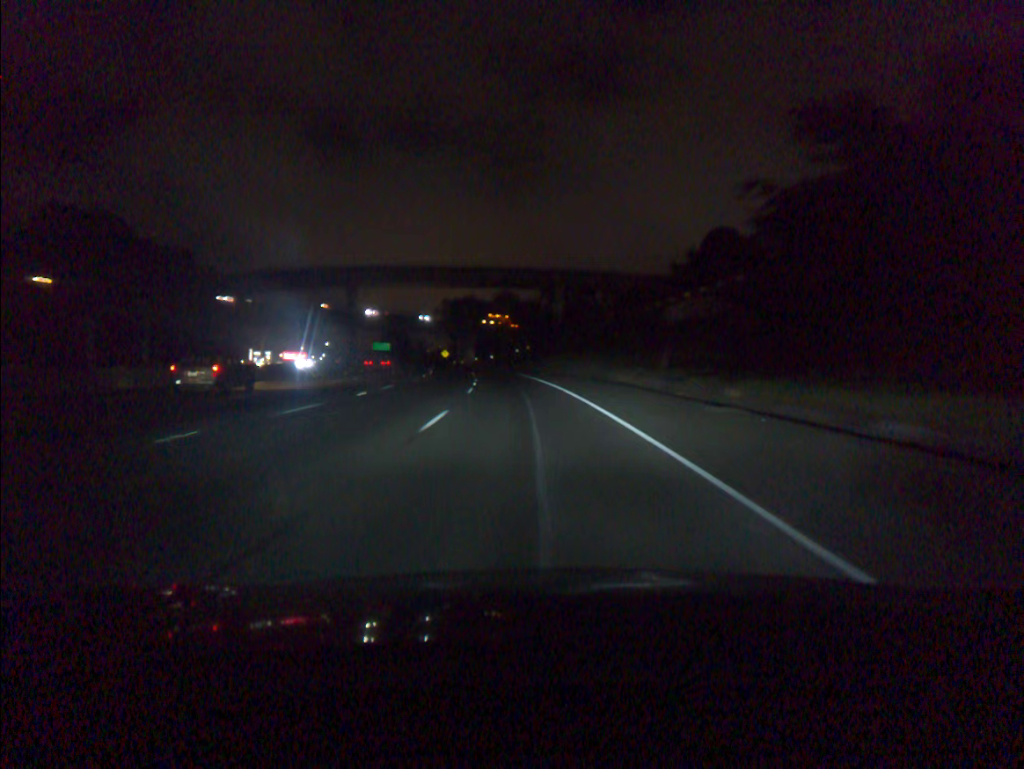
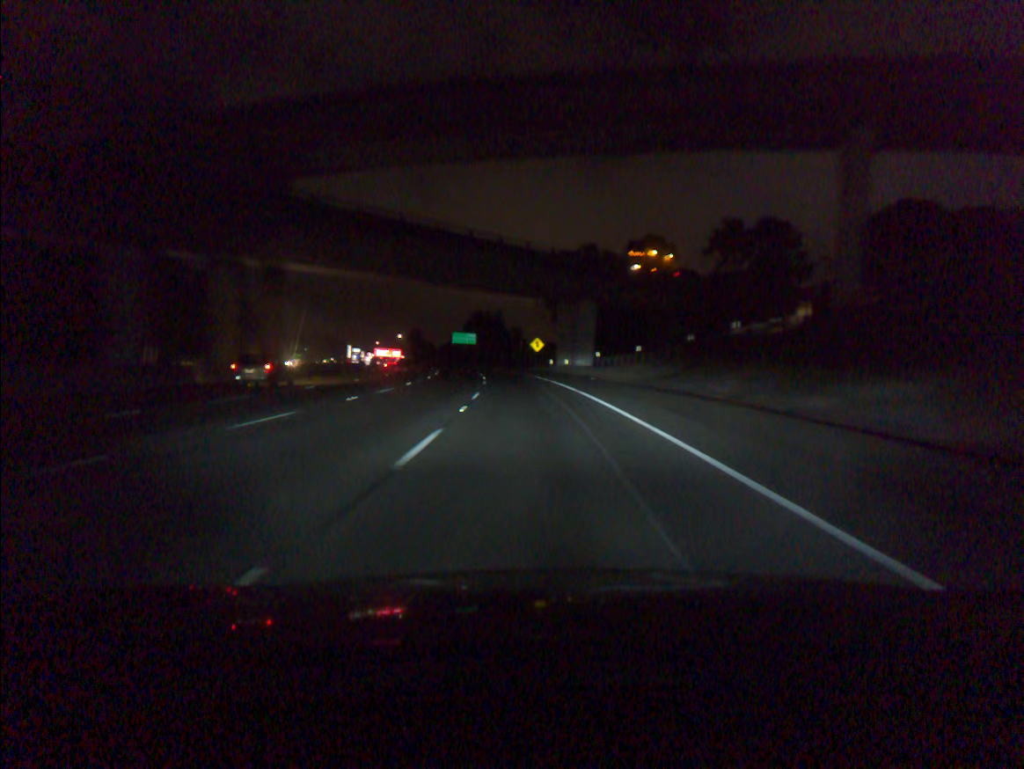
(-7.3, +91.7) m; -9°
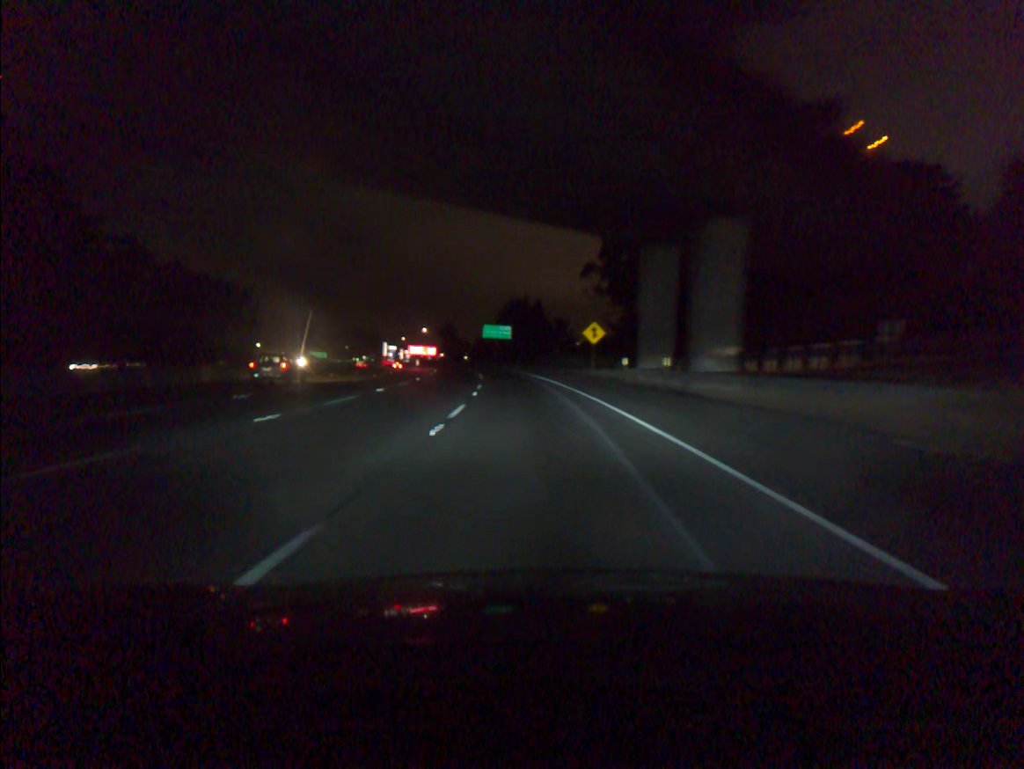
(-1.0, +36.9) m; -3°
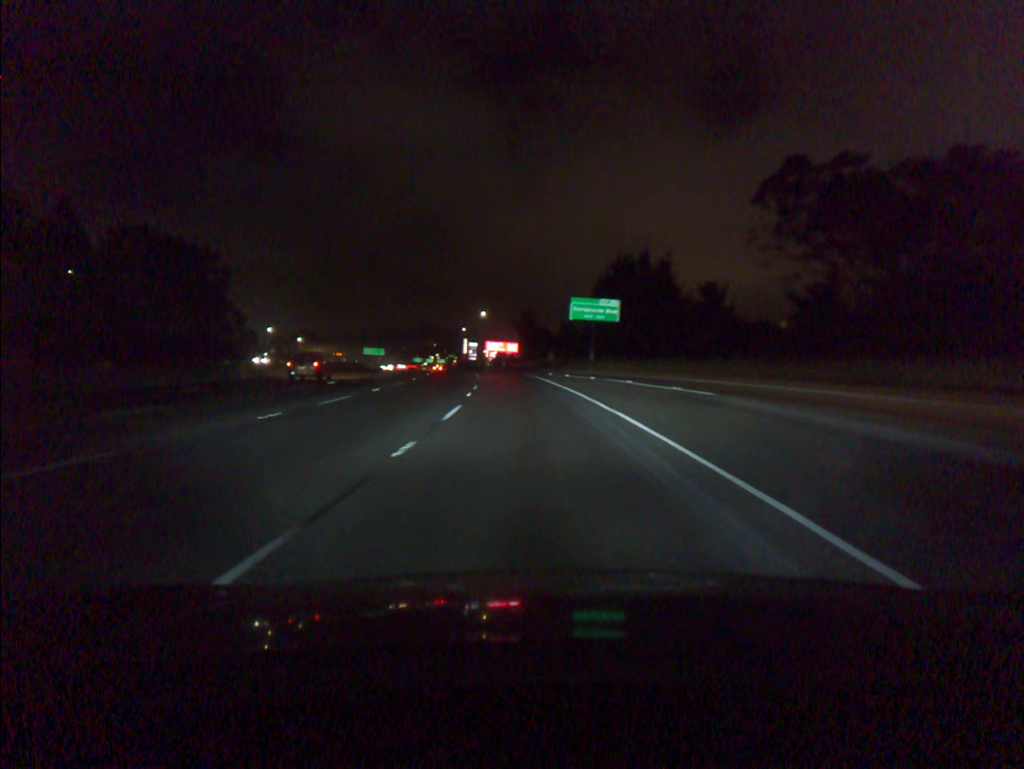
(-4.3, +73.6) m; -7°
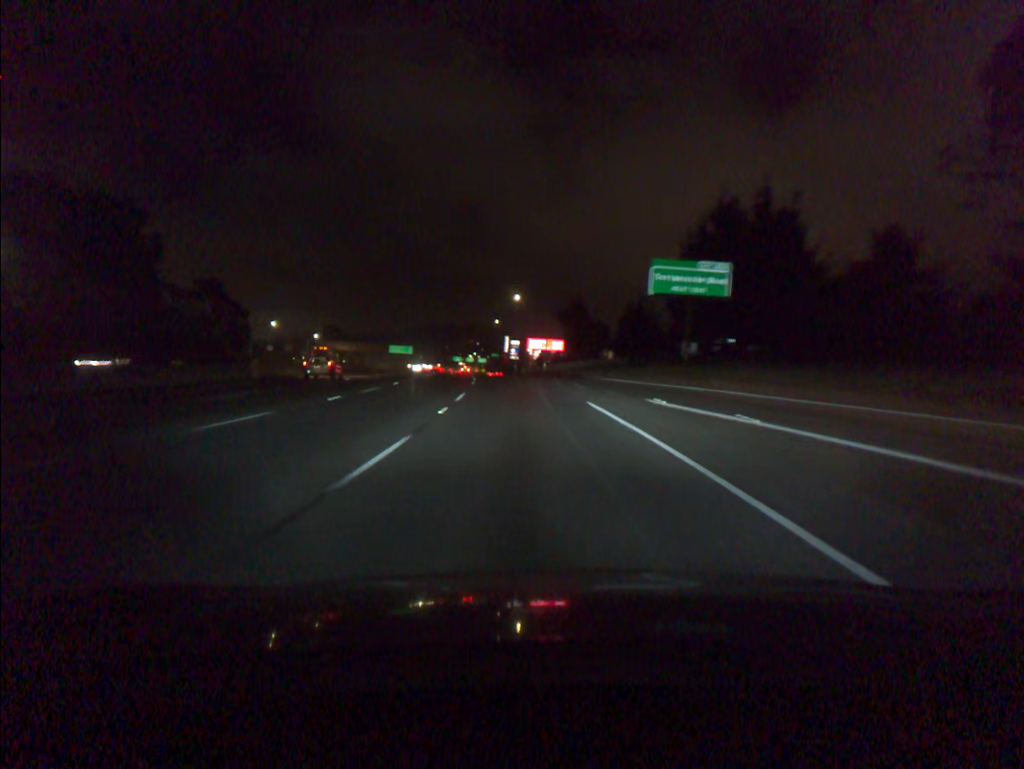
(-1.1, +36.9) m; -3°
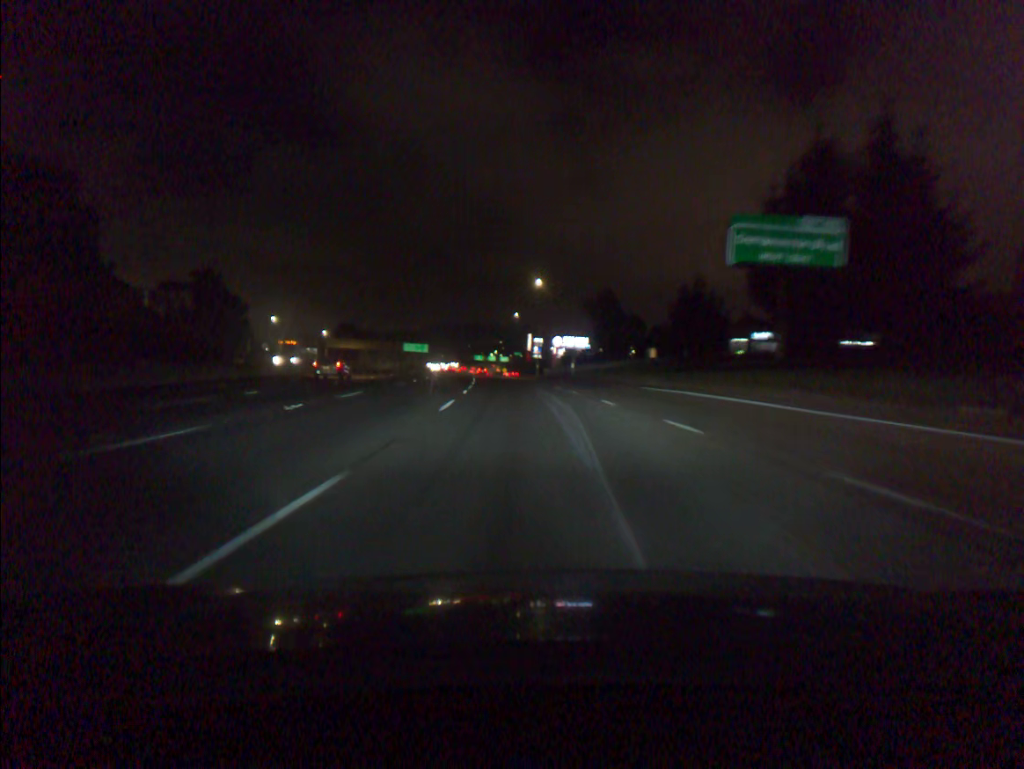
(-0.3, +18.4) m; -2°
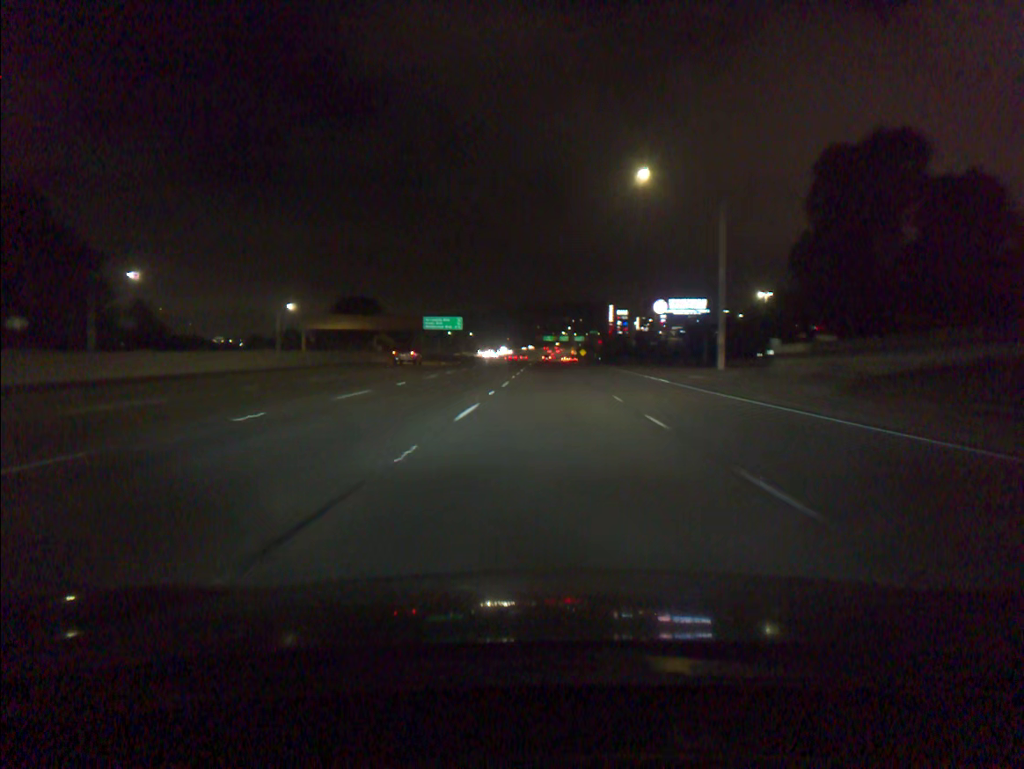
(-5.9, +92.2) m; -5°
